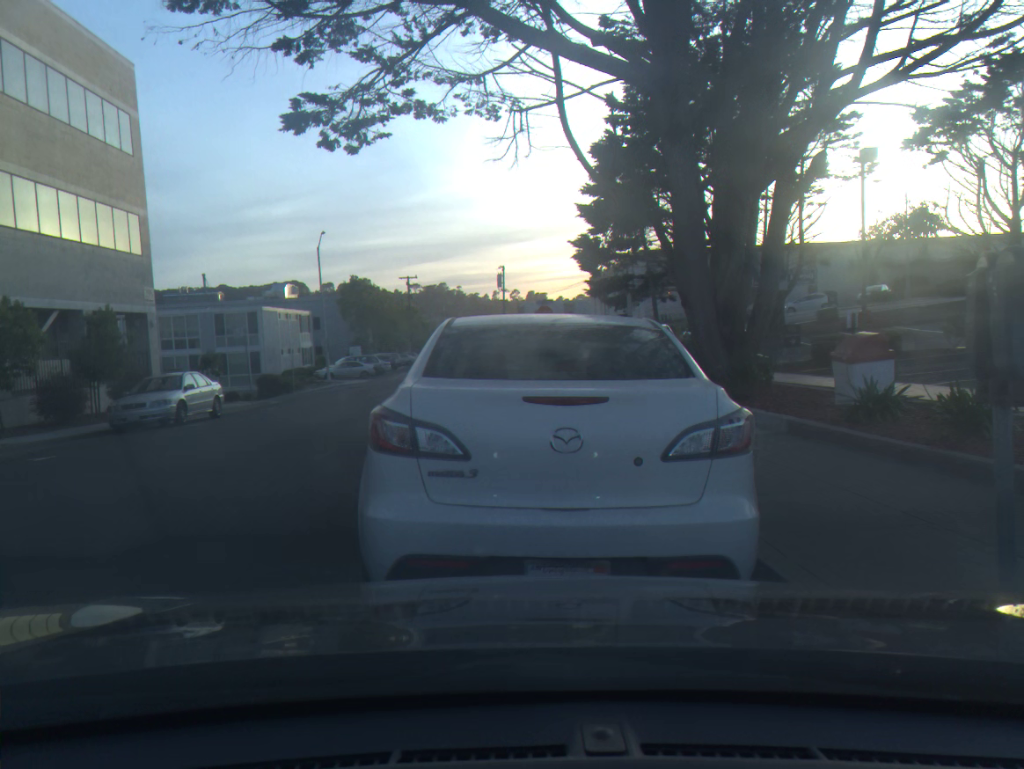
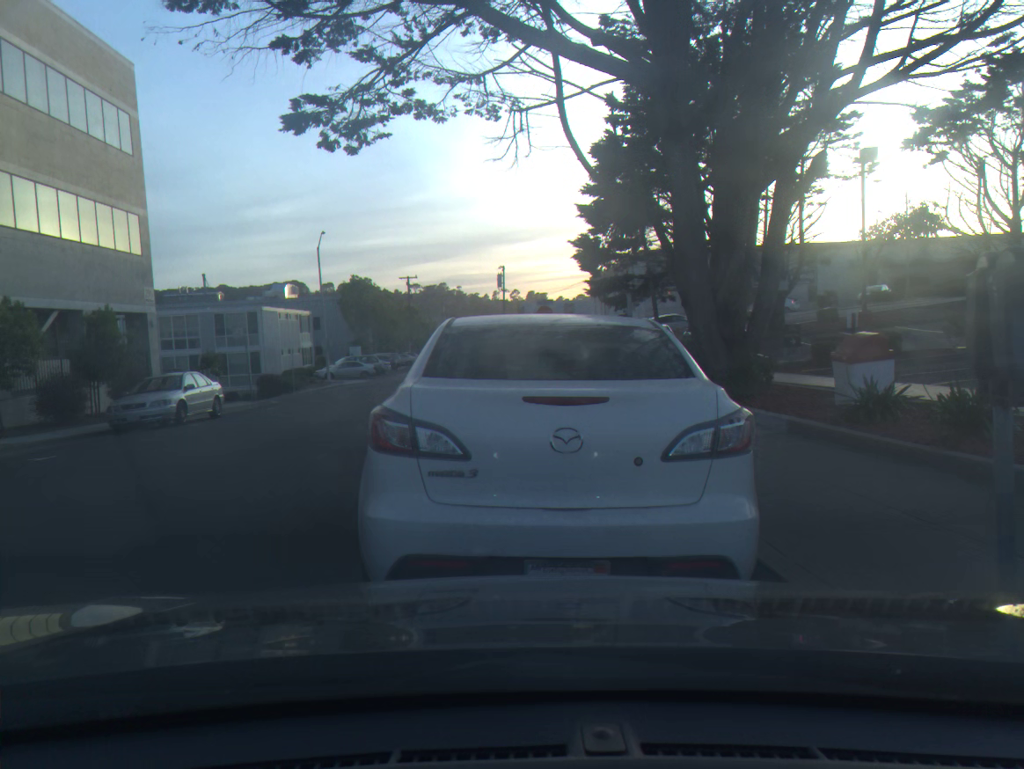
(0.0, 0.0) m; 0°
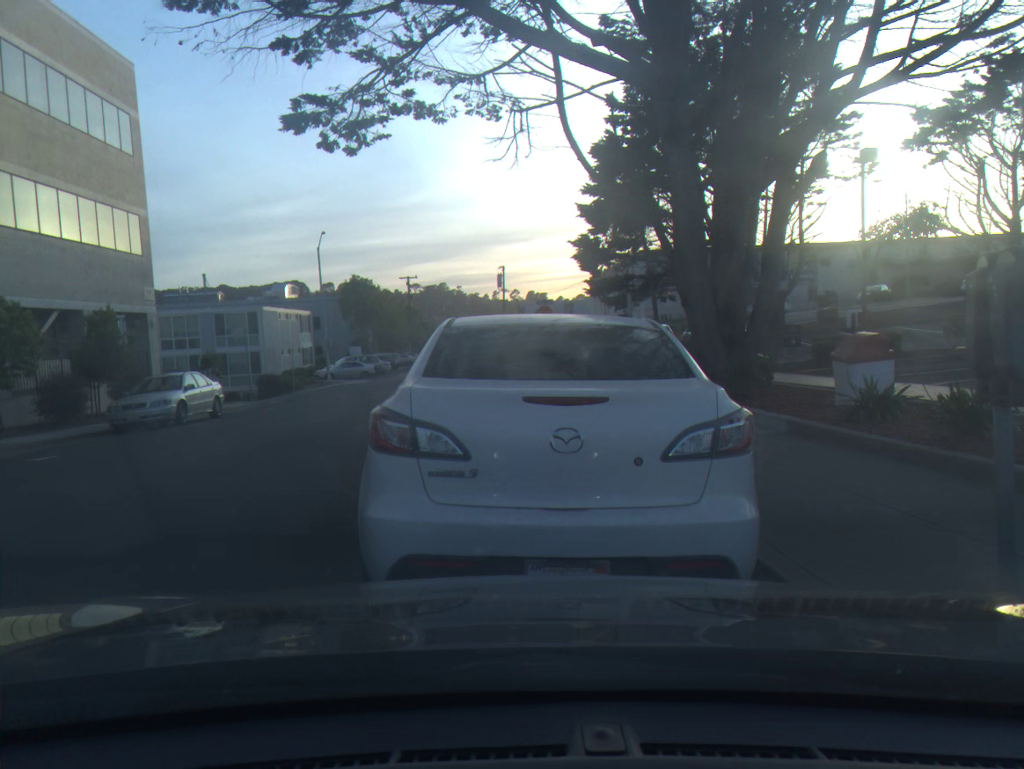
(0.0, 0.0) m; 0°
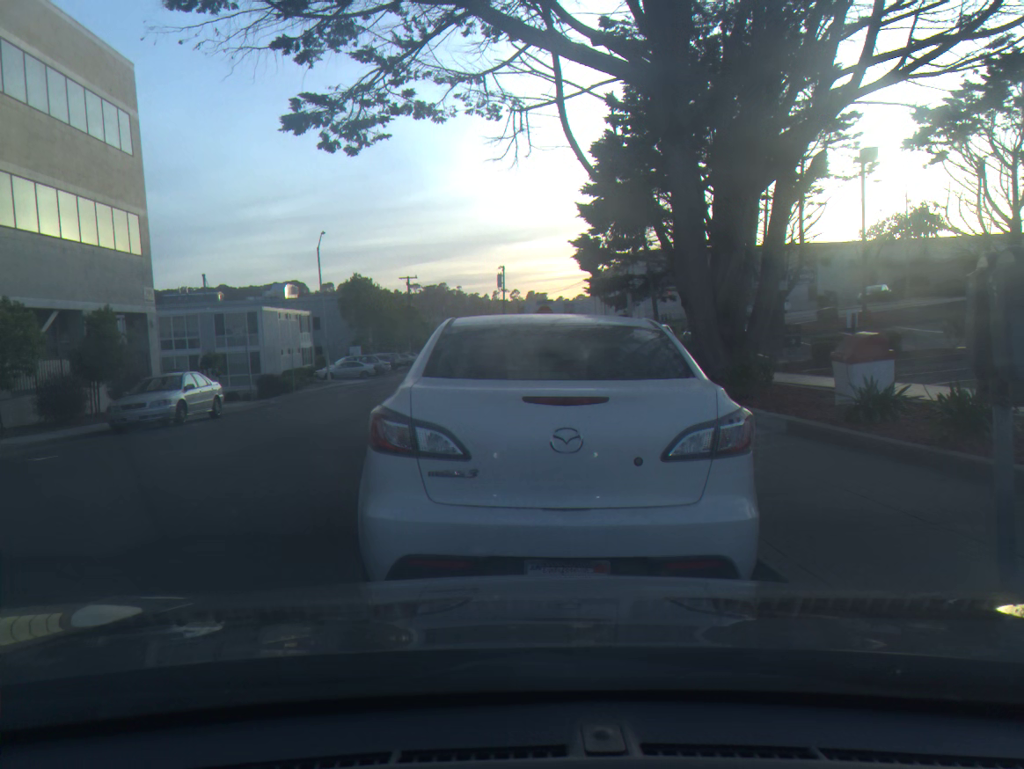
(0.0, 0.0) m; 0°
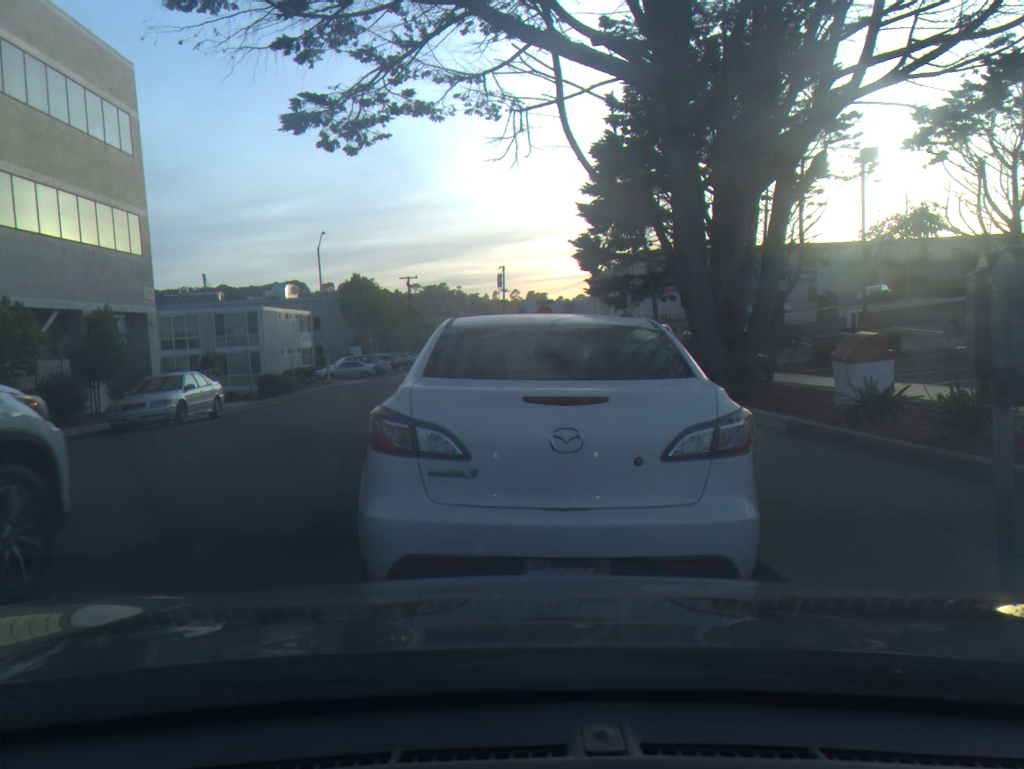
(0.0, 0.0) m; 0°
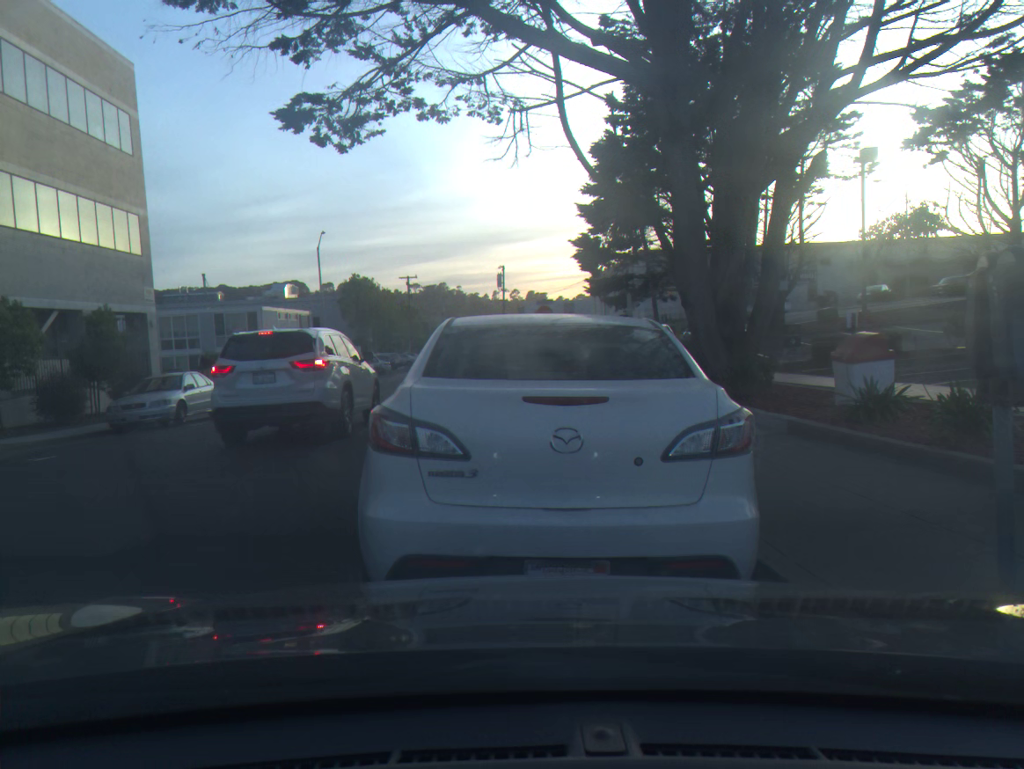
(0.0, 0.0) m; 0°
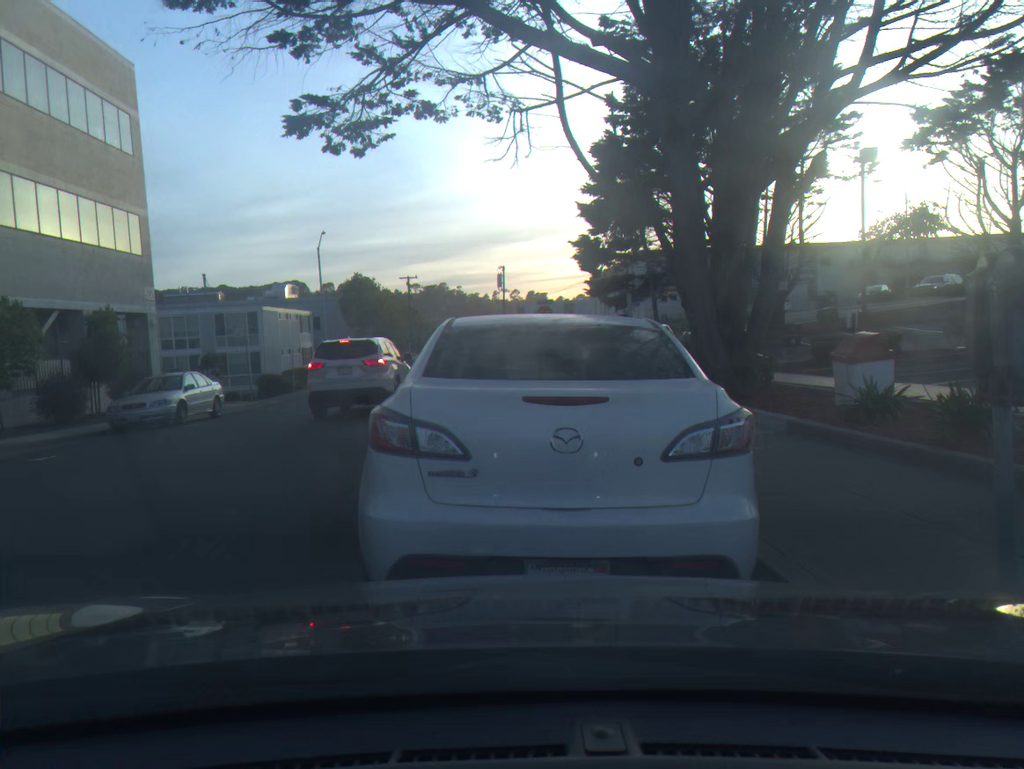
(0.0, 0.0) m; 0°
